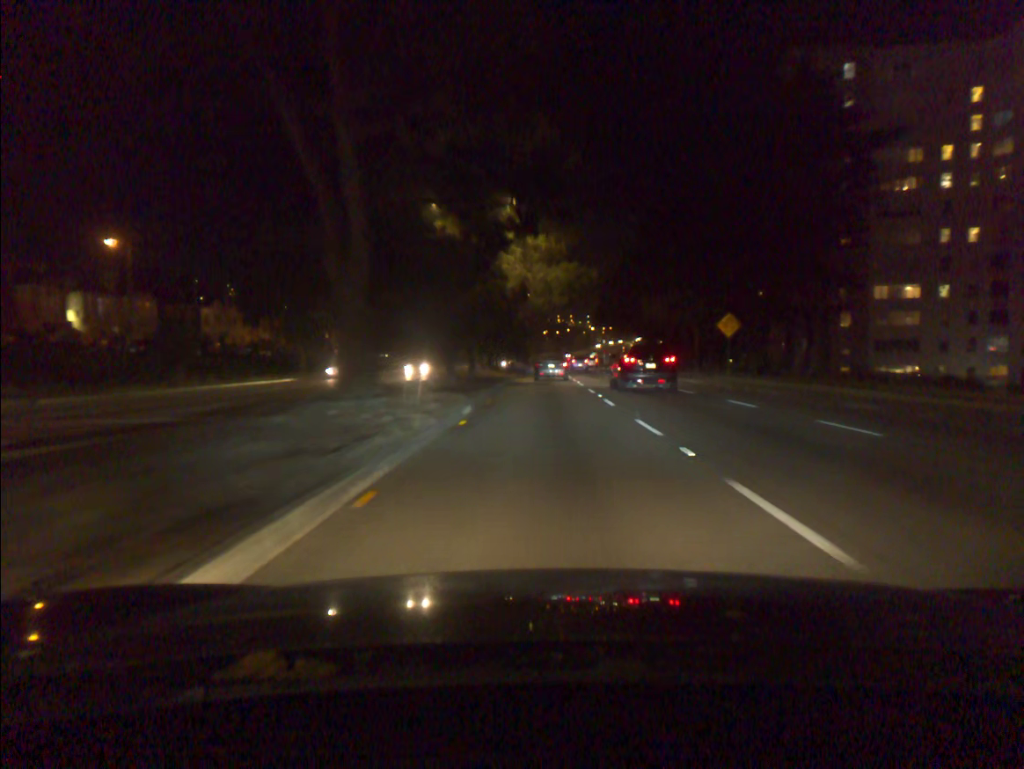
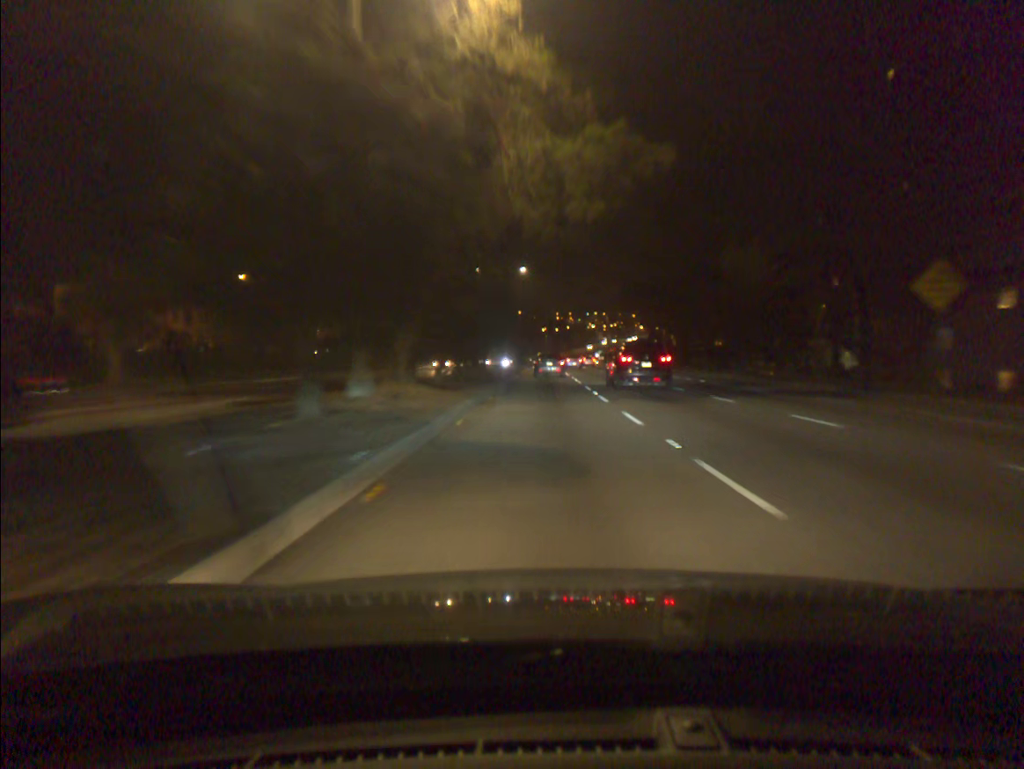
(+0.1, +28.1) m; 0°
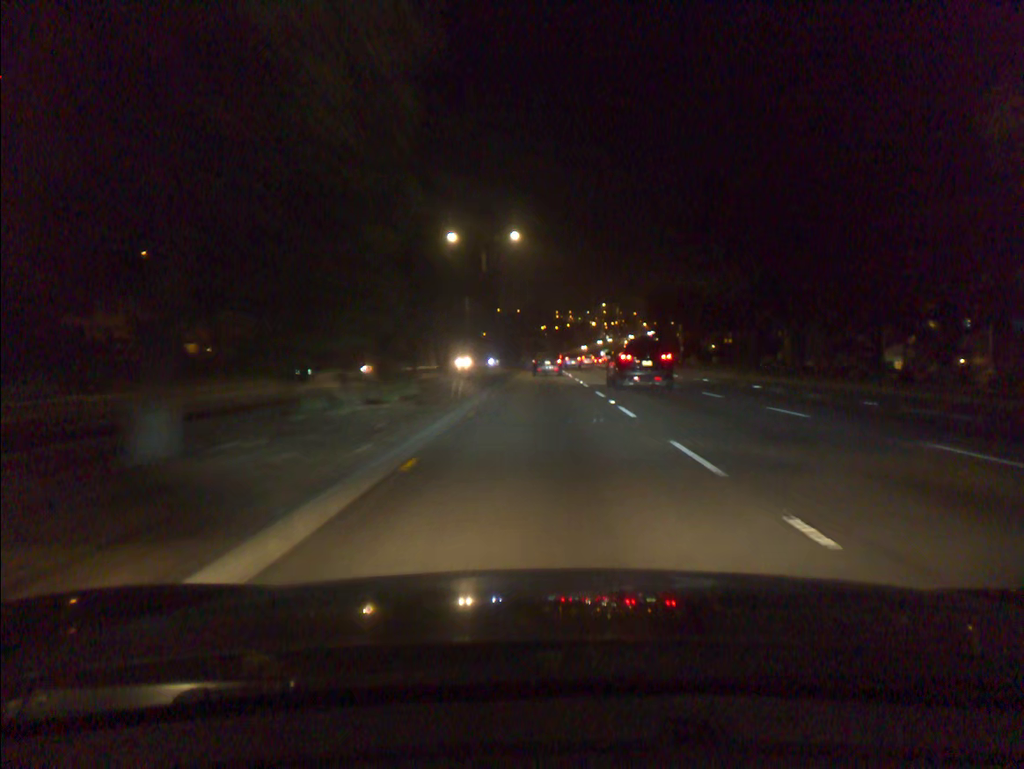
(0.0, +20.3) m; 0°
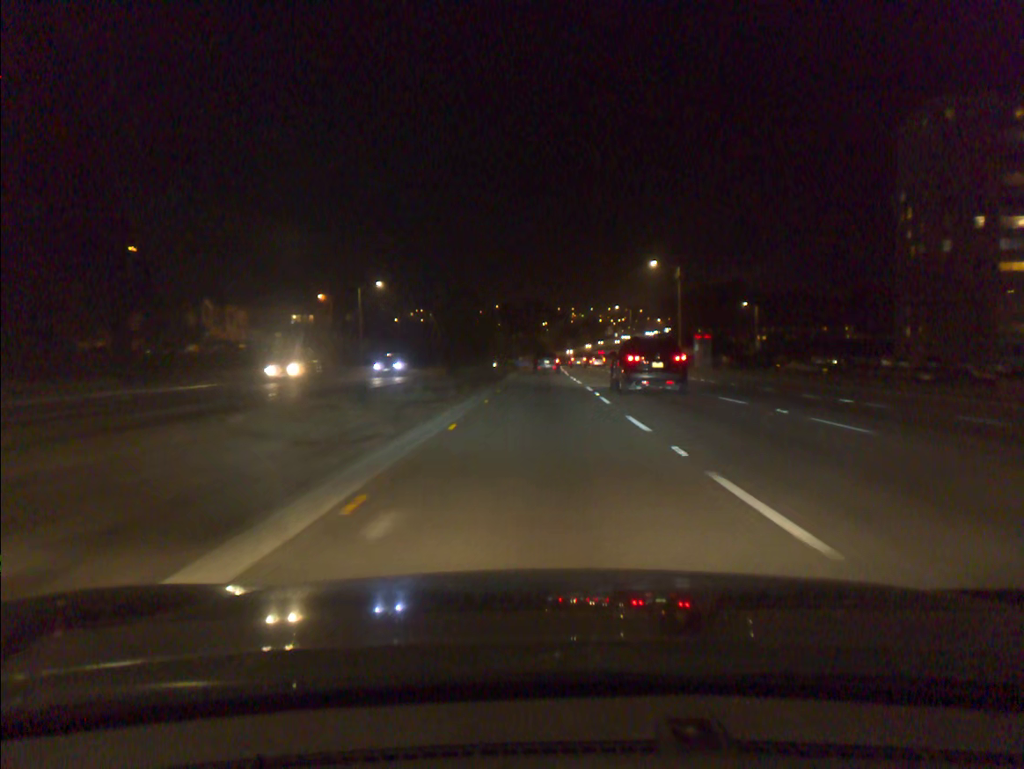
(+0.1, +54.8) m; 0°
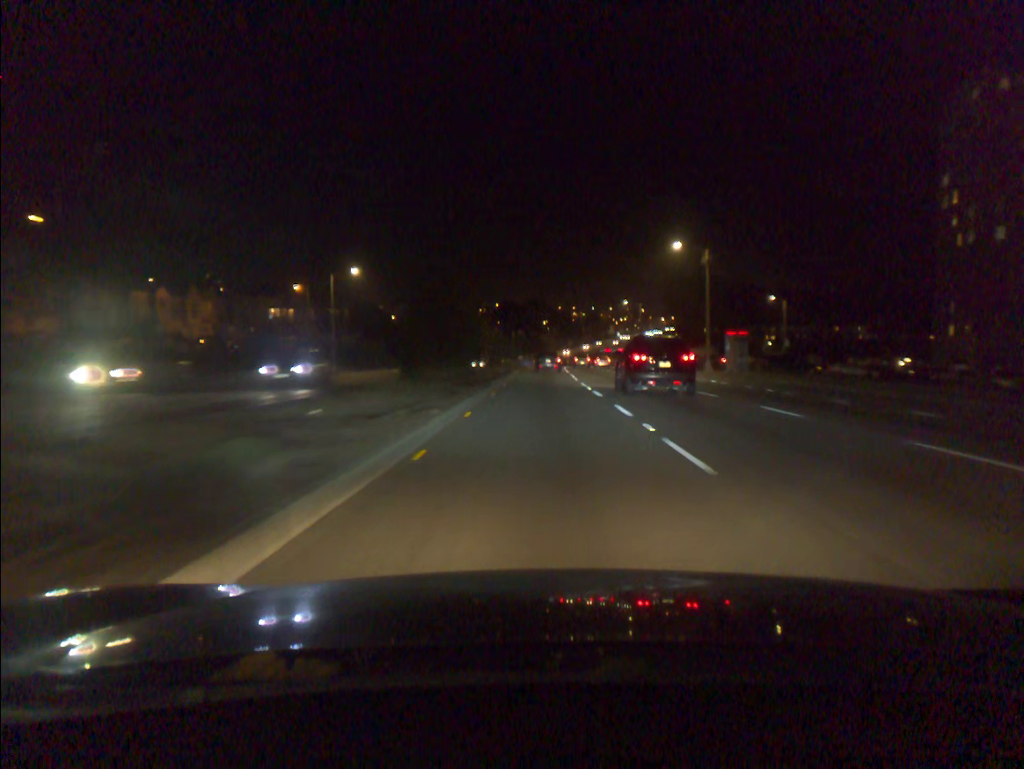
(0.0, +11.5) m; 0°
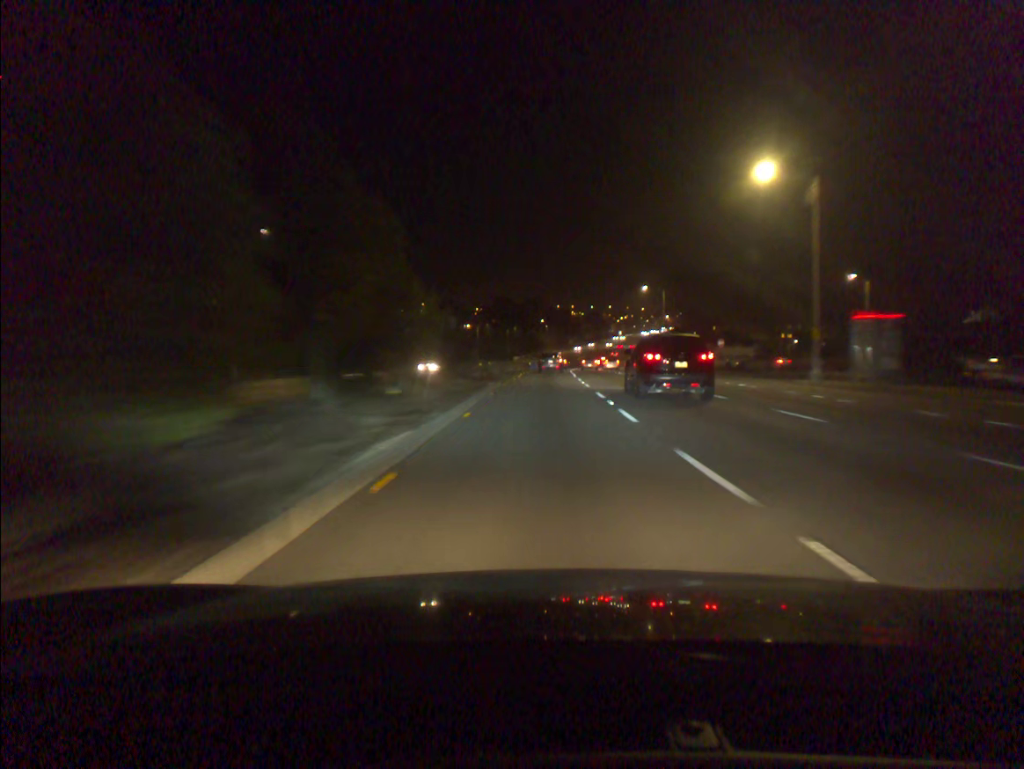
(0.0, +23.6) m; 0°
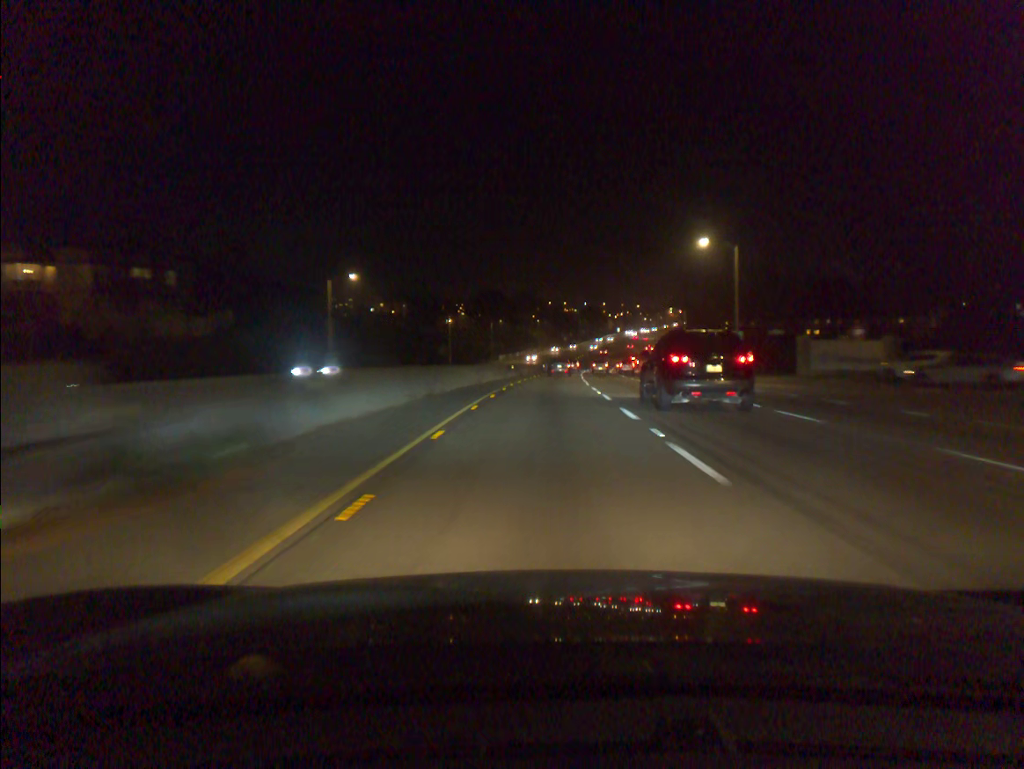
(+0.2, +36.5) m; +1°
